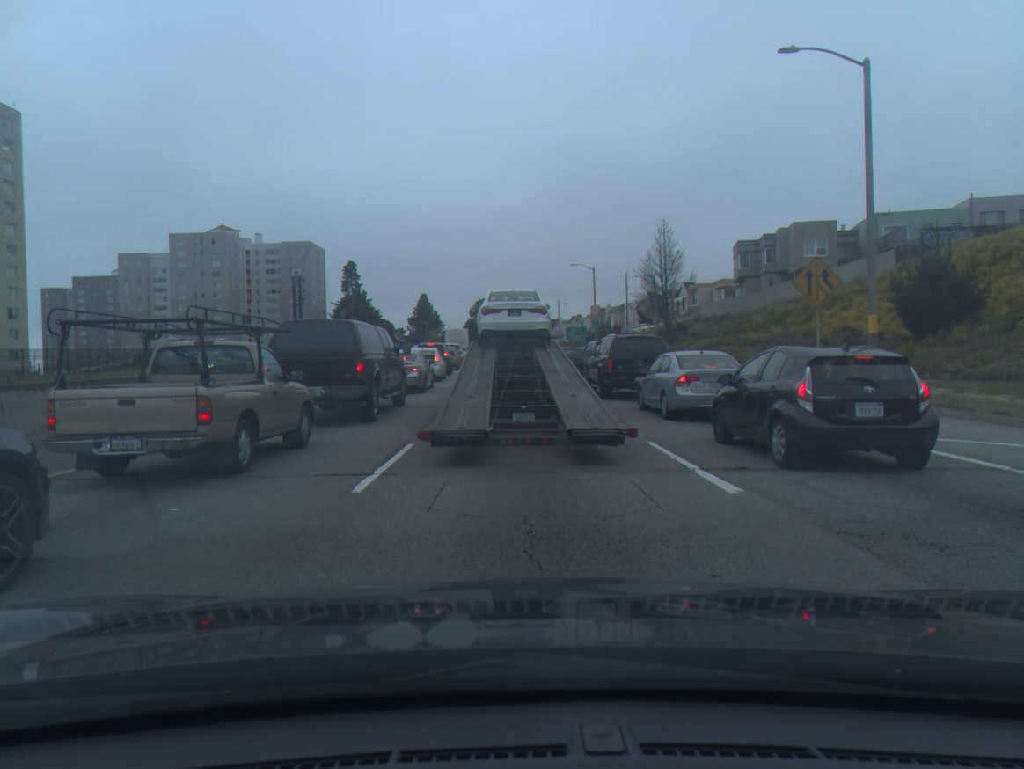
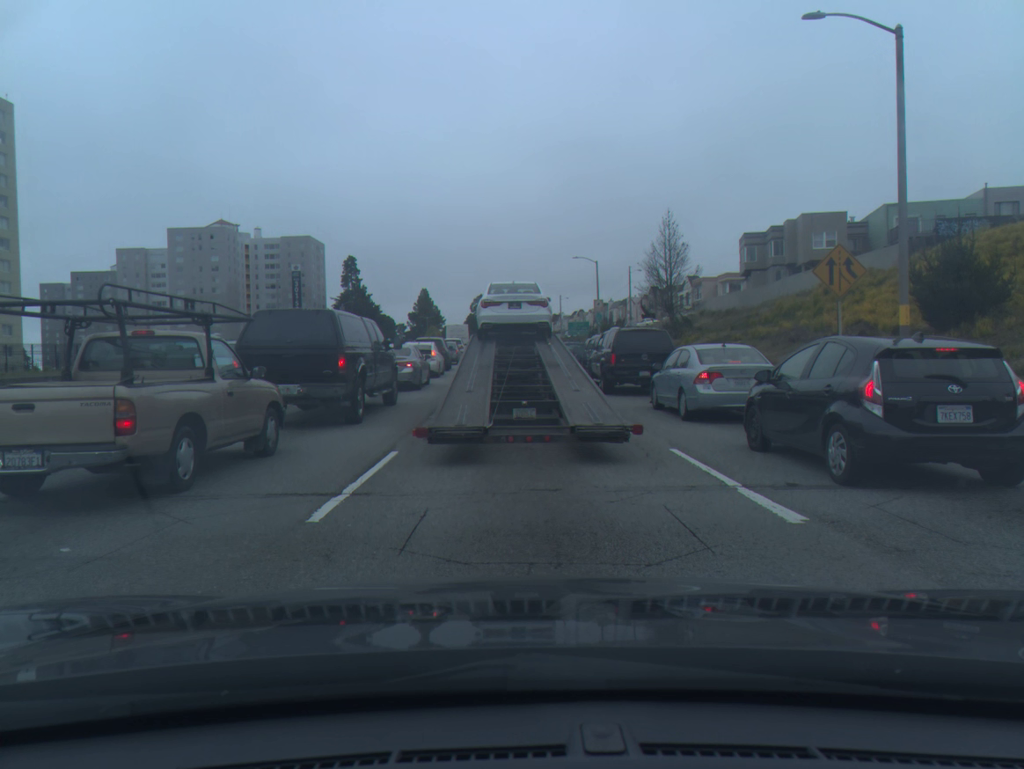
(0.0, +1.6) m; 0°
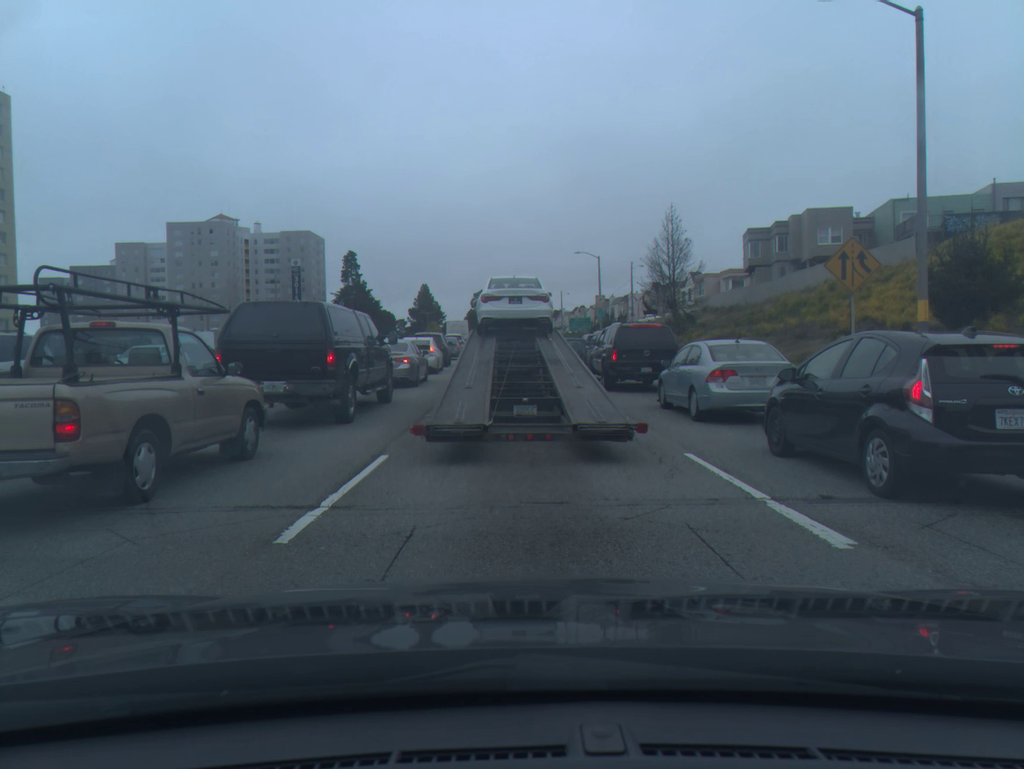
(0.0, +0.8) m; 0°
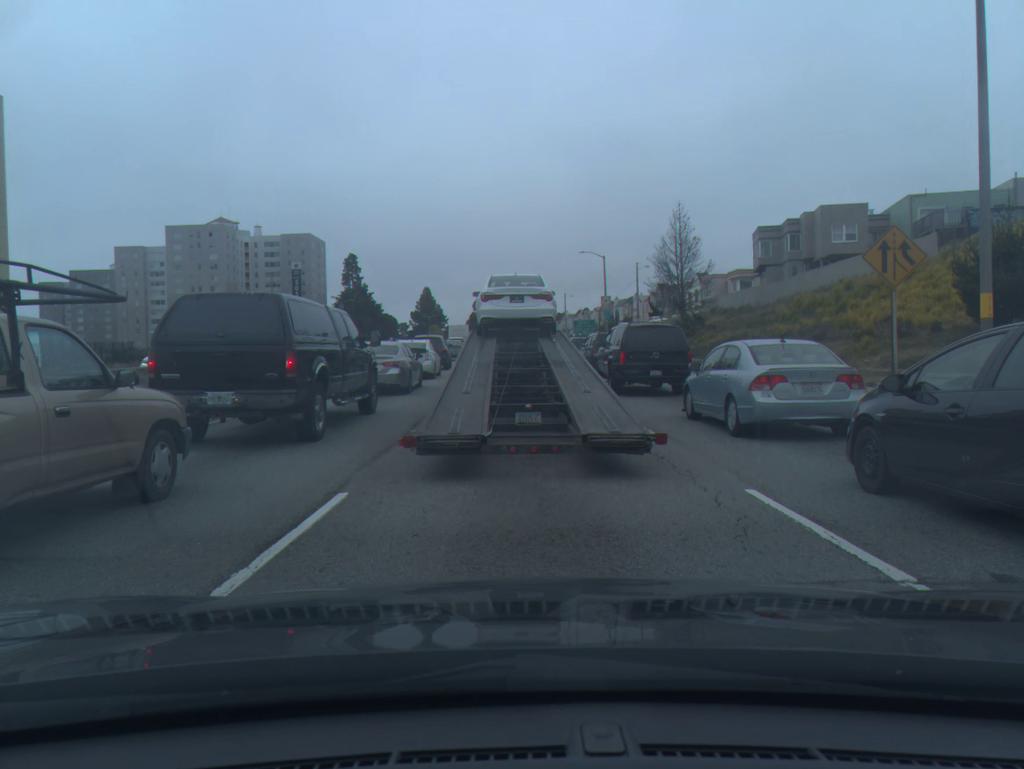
(0.0, +2.4) m; 0°
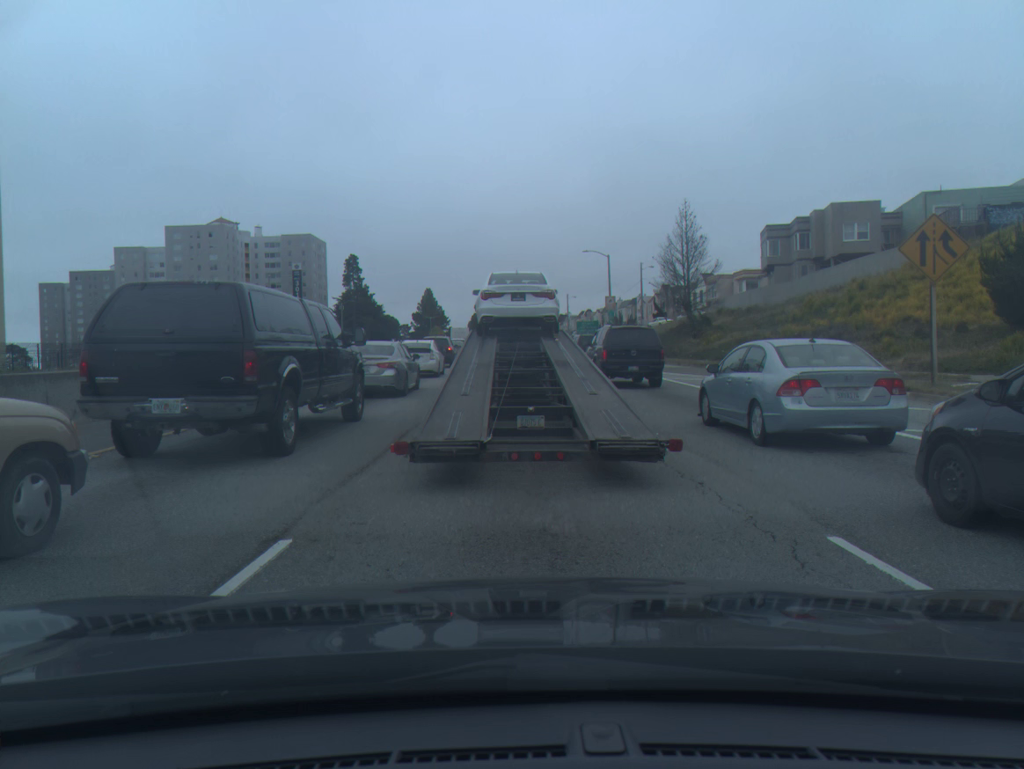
(0.0, +1.9) m; 0°
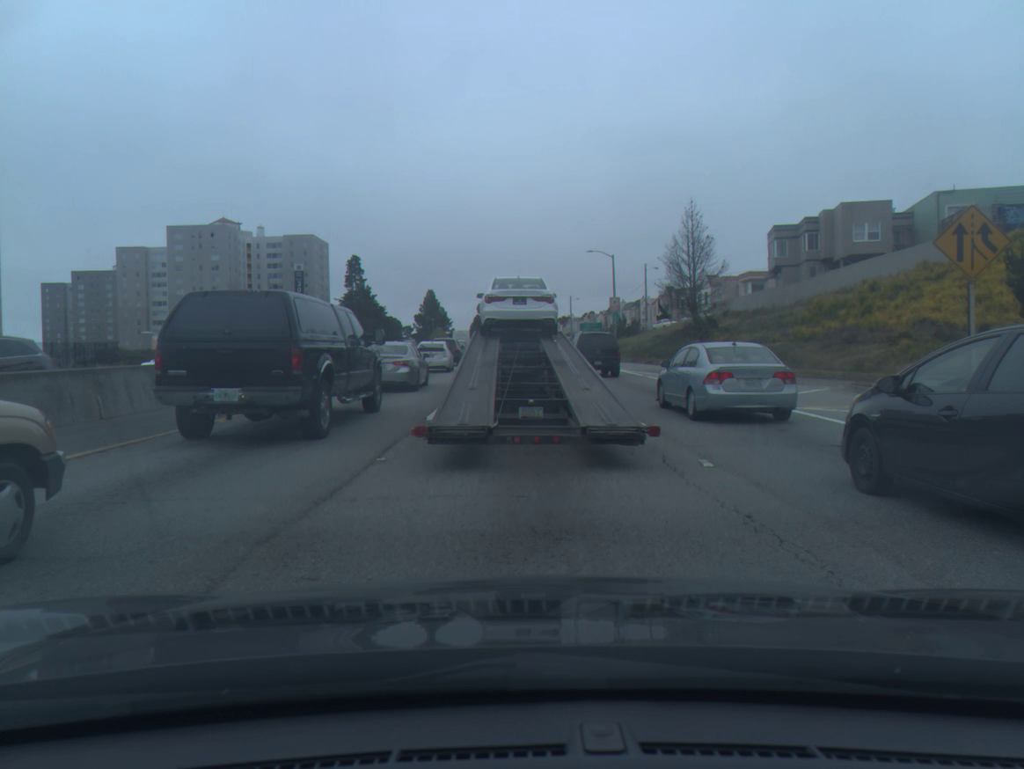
(0.0, +1.5) m; 0°
